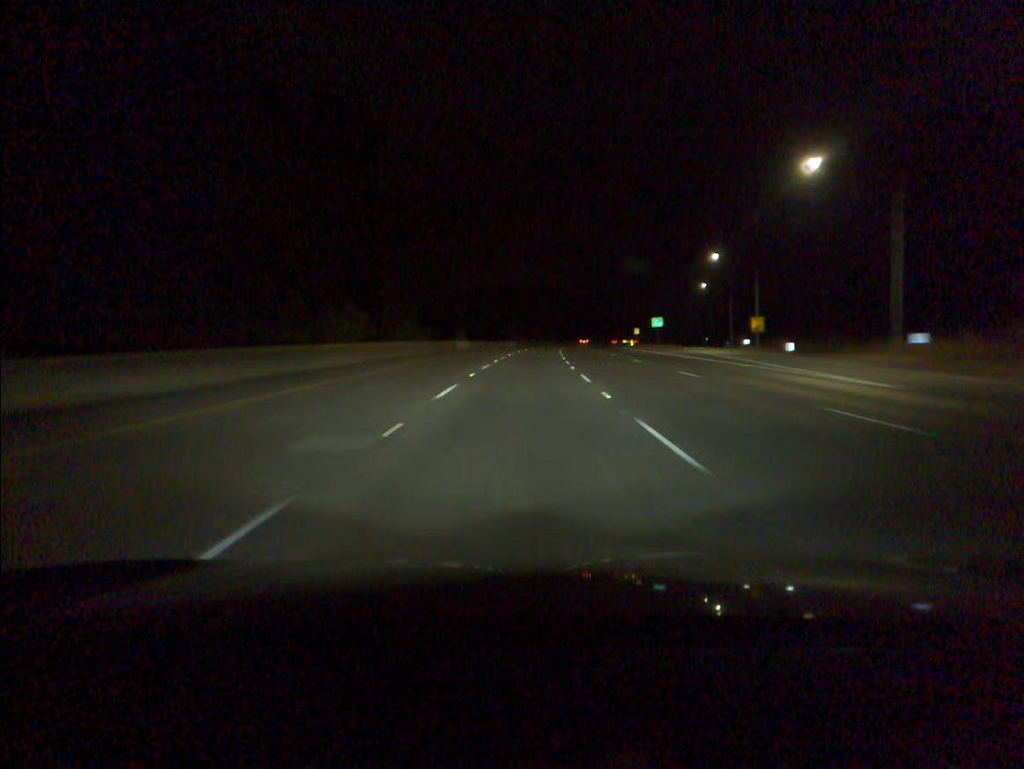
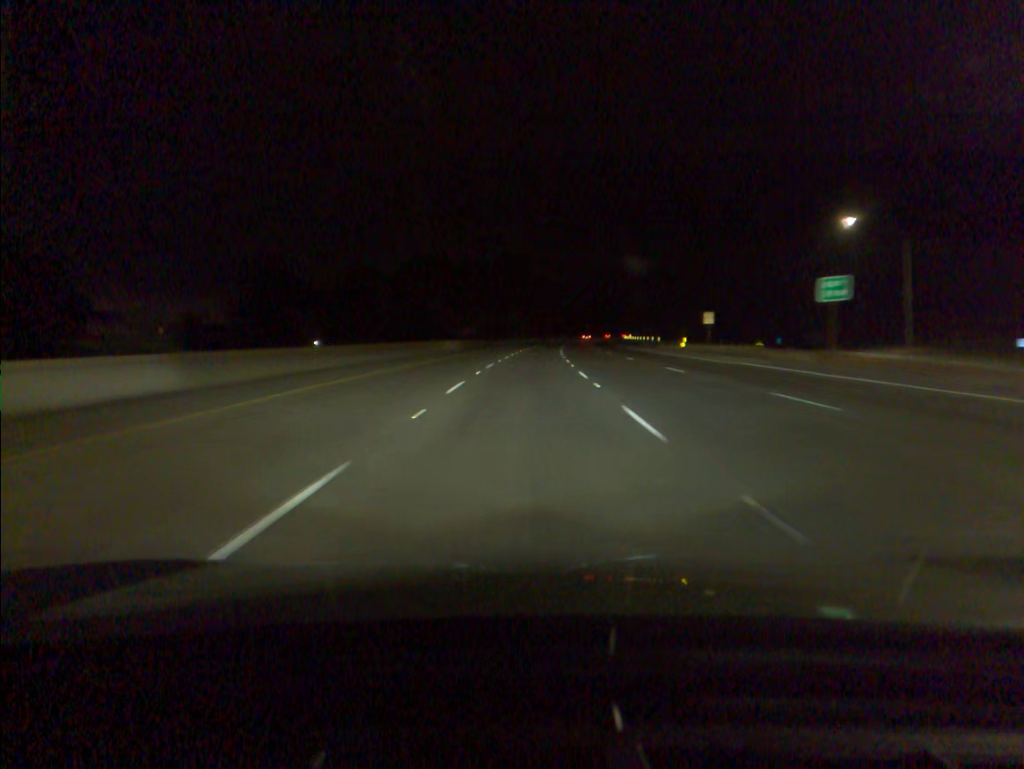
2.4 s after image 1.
(+1.6, +70.5) m; +3°
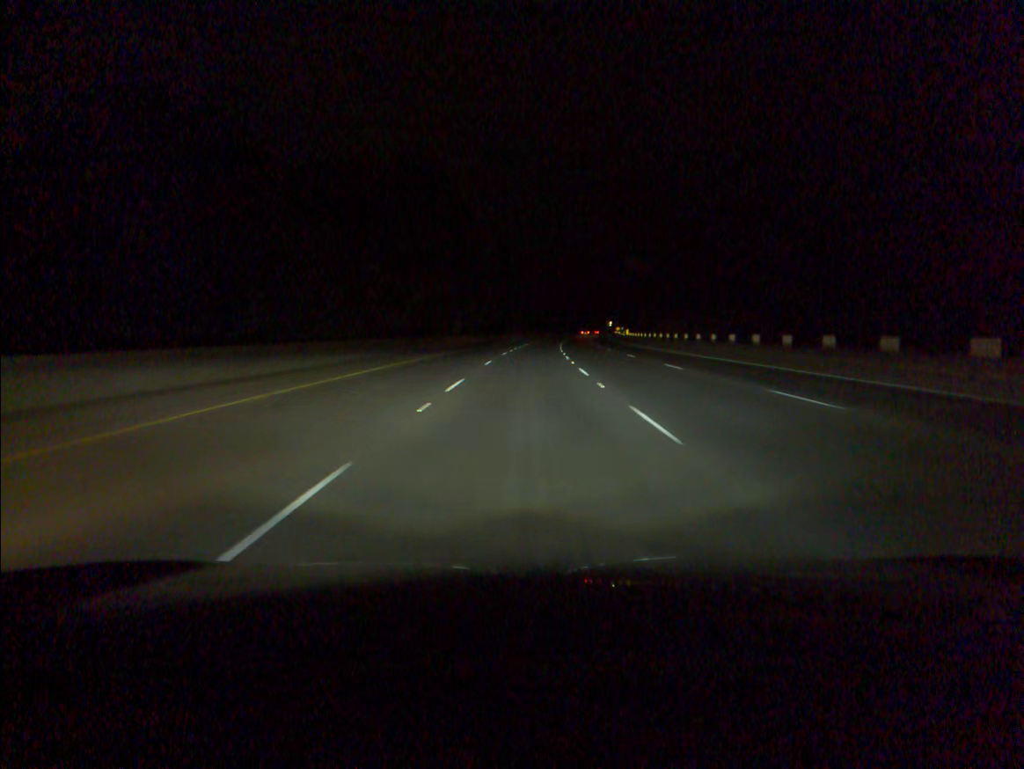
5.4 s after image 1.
(+2.5, +88.1) m; +3°
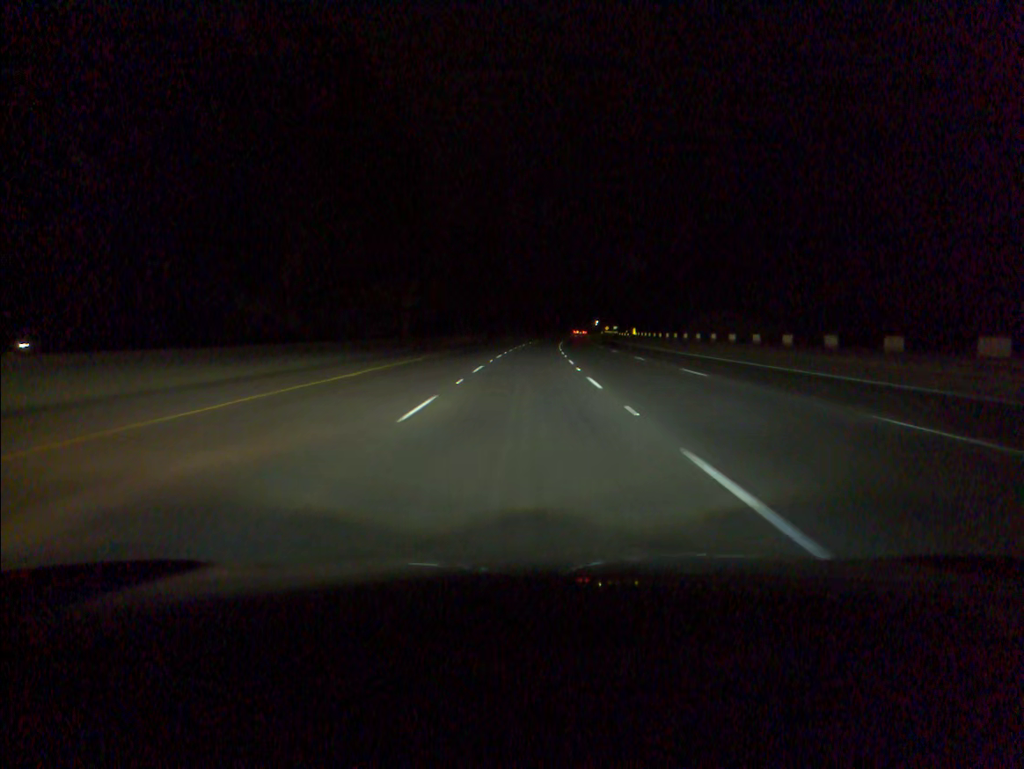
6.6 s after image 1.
(+0.4, +35.0) m; +1°
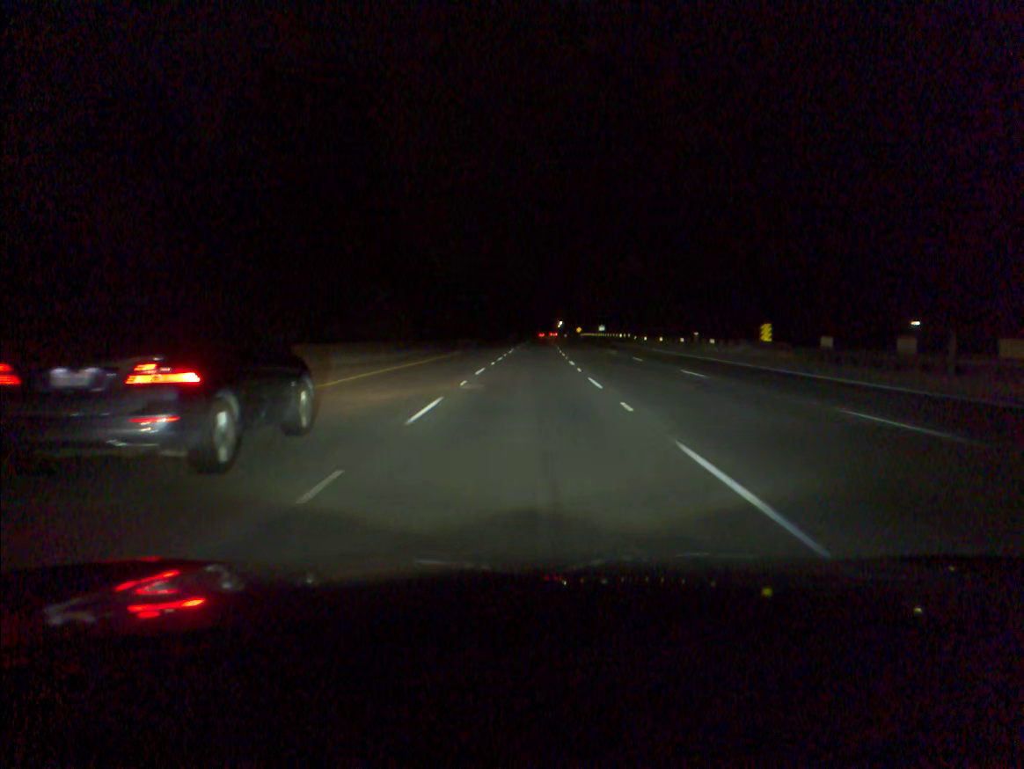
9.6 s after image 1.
(+2.4, +87.1) m; +3°
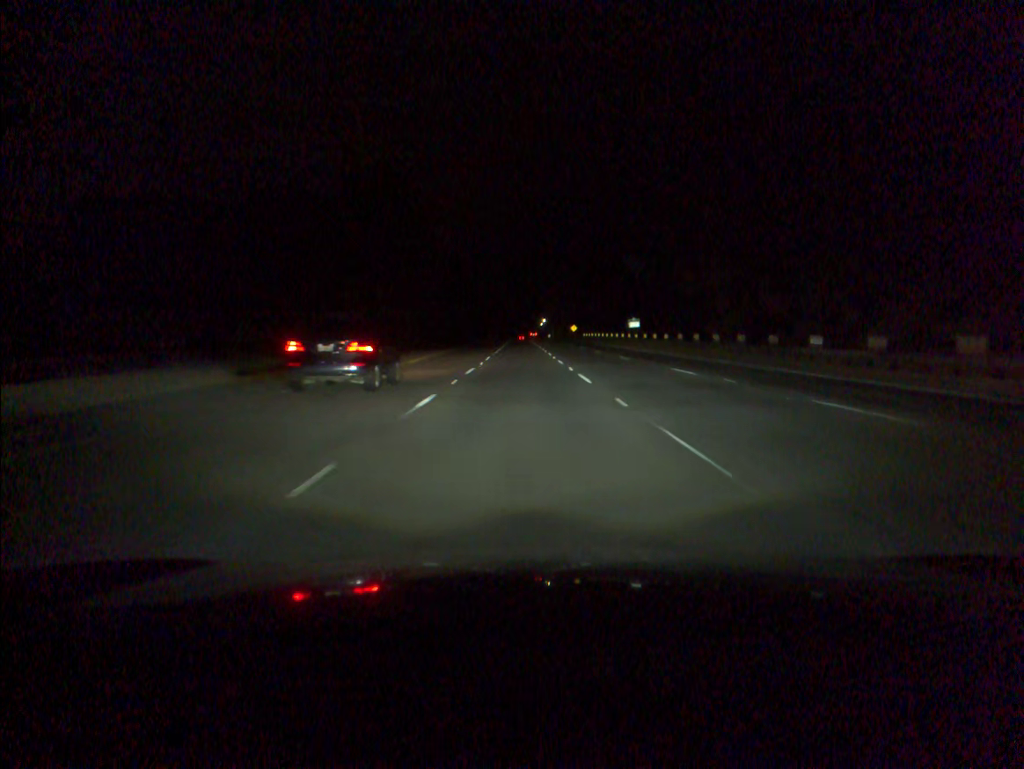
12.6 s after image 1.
(+1.7, +87.2) m; +2°
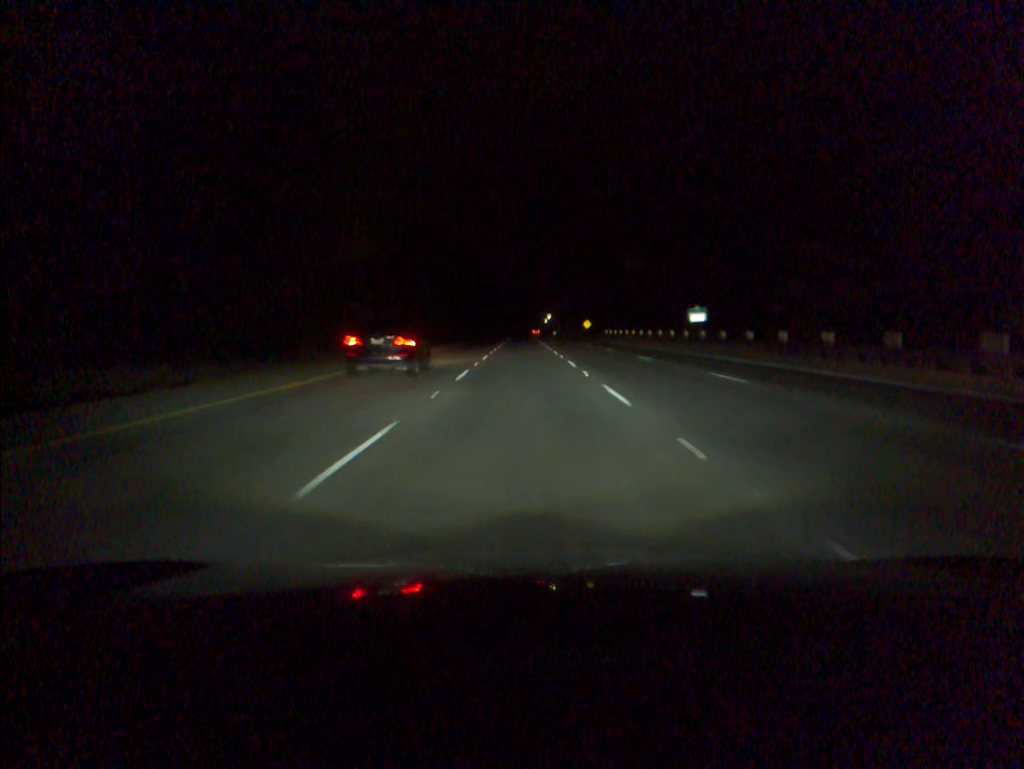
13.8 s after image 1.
(-0.1, +35.1) m; 0°
